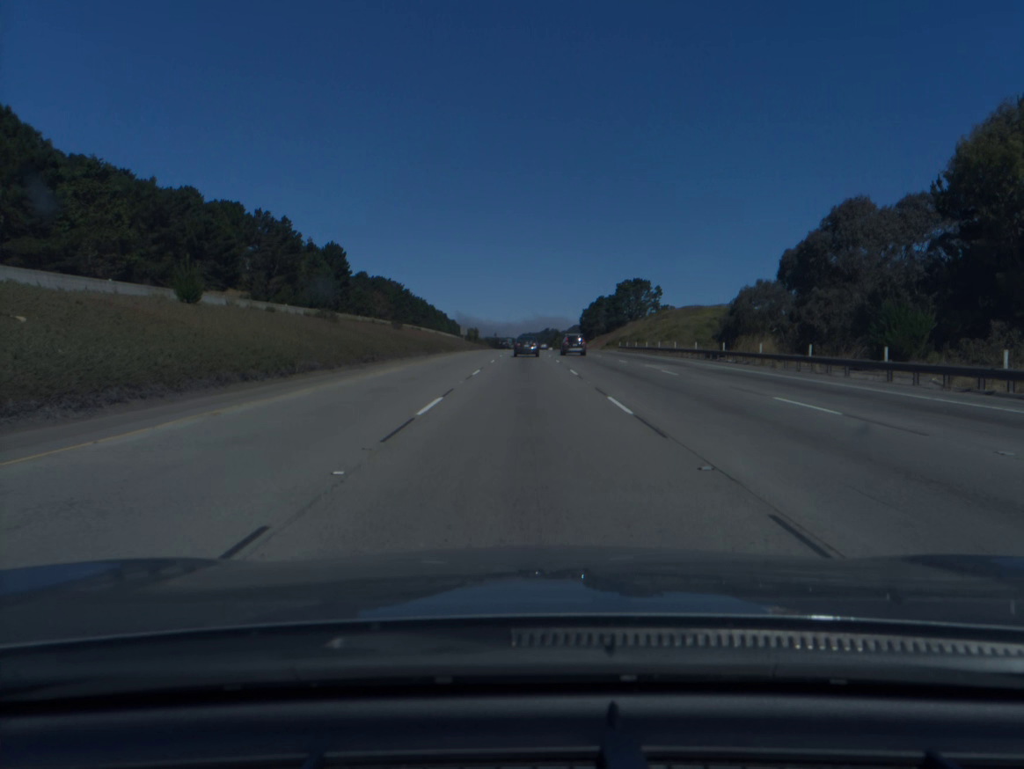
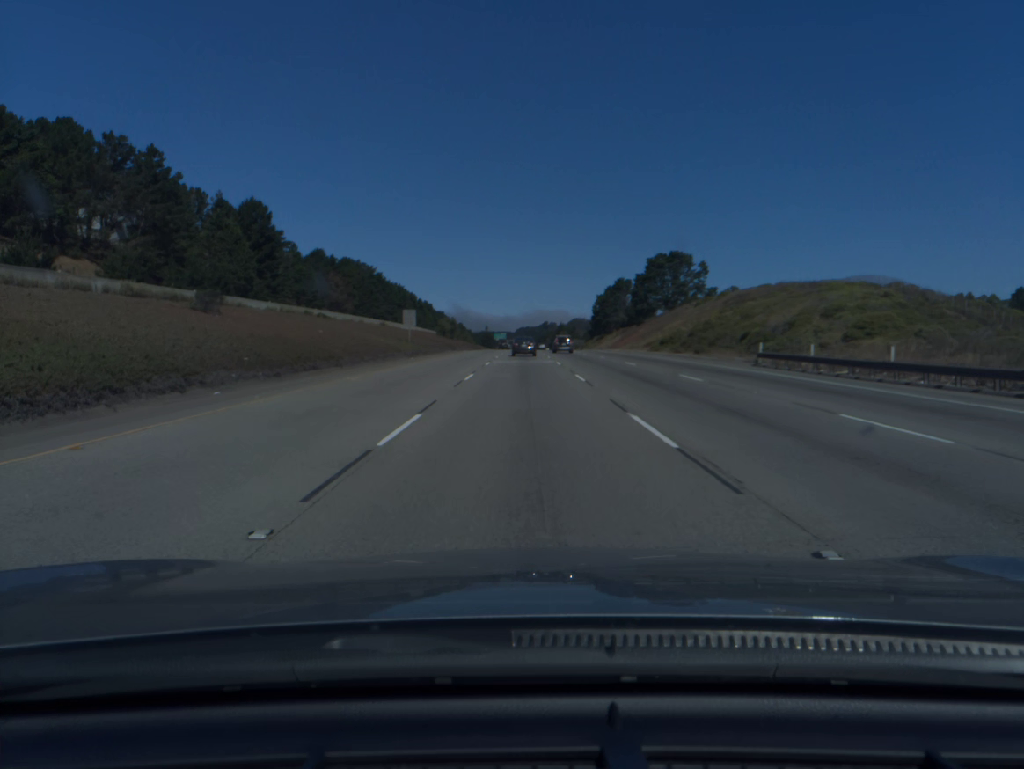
(+0.1, +62.1) m; 0°
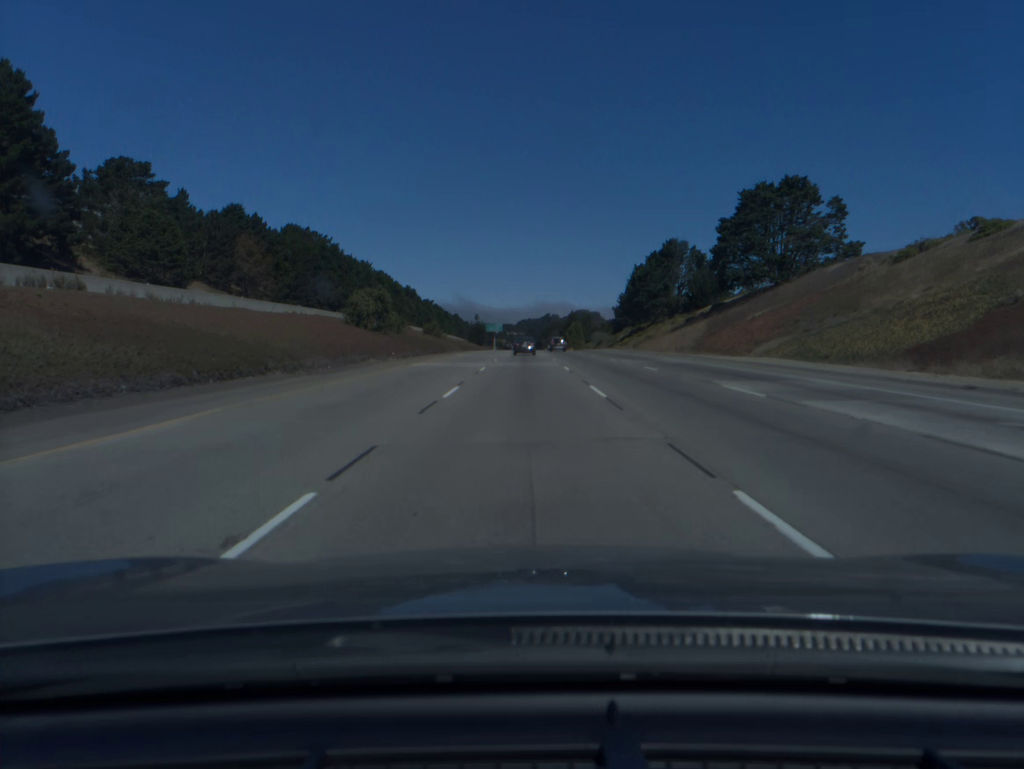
(0.0, +79.9) m; 0°
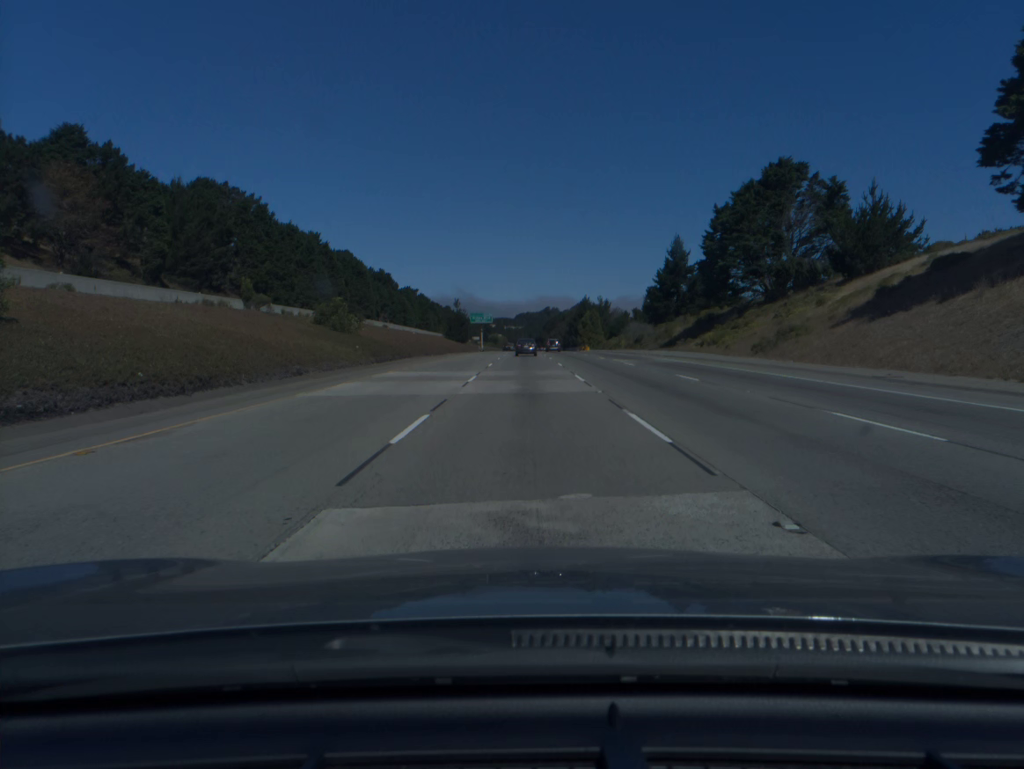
(+0.1, +65.9) m; 0°
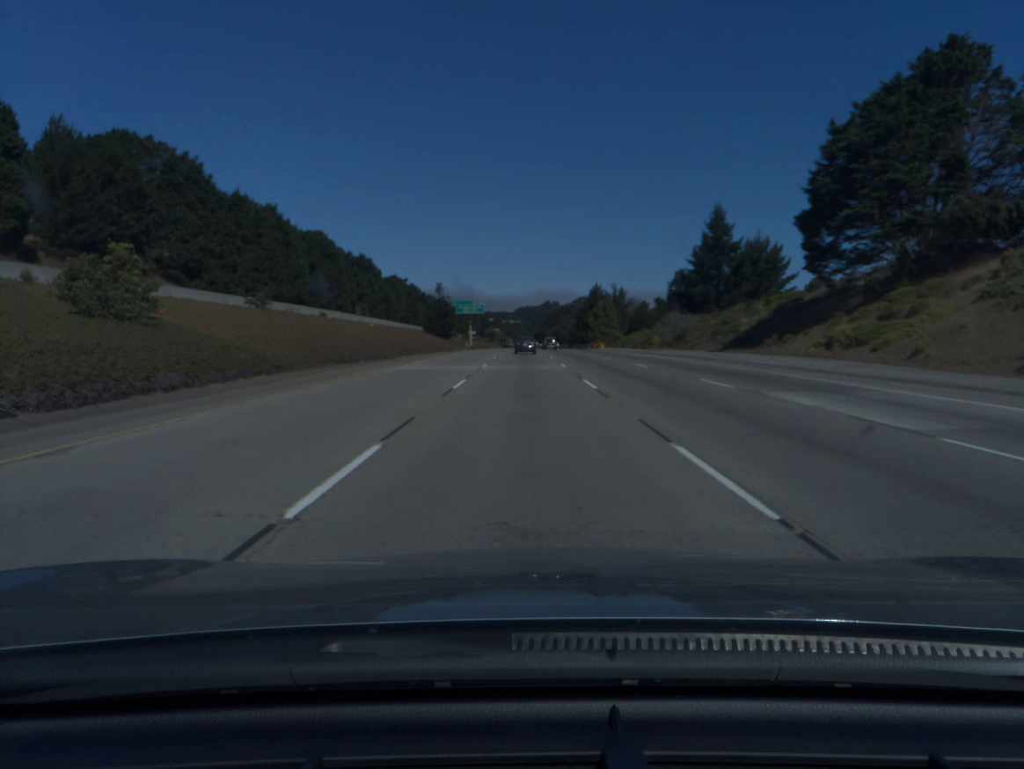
(0.0, +33.6) m; 0°
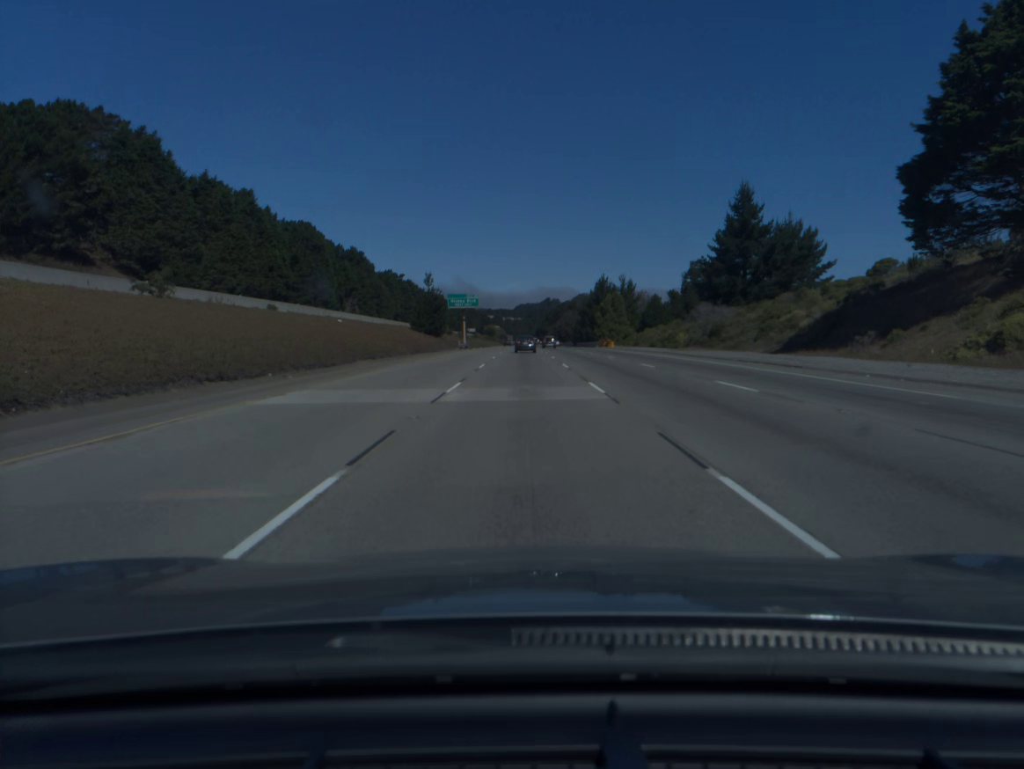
(0.0, +16.9) m; 0°
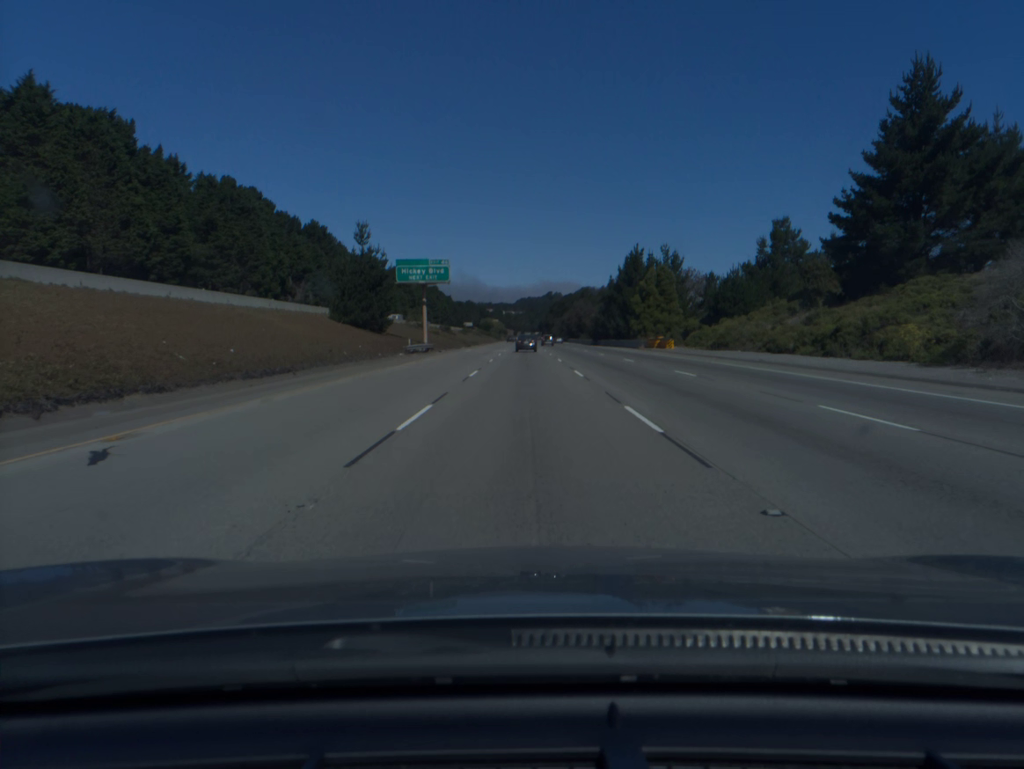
(-0.1, +51.1) m; 0°
